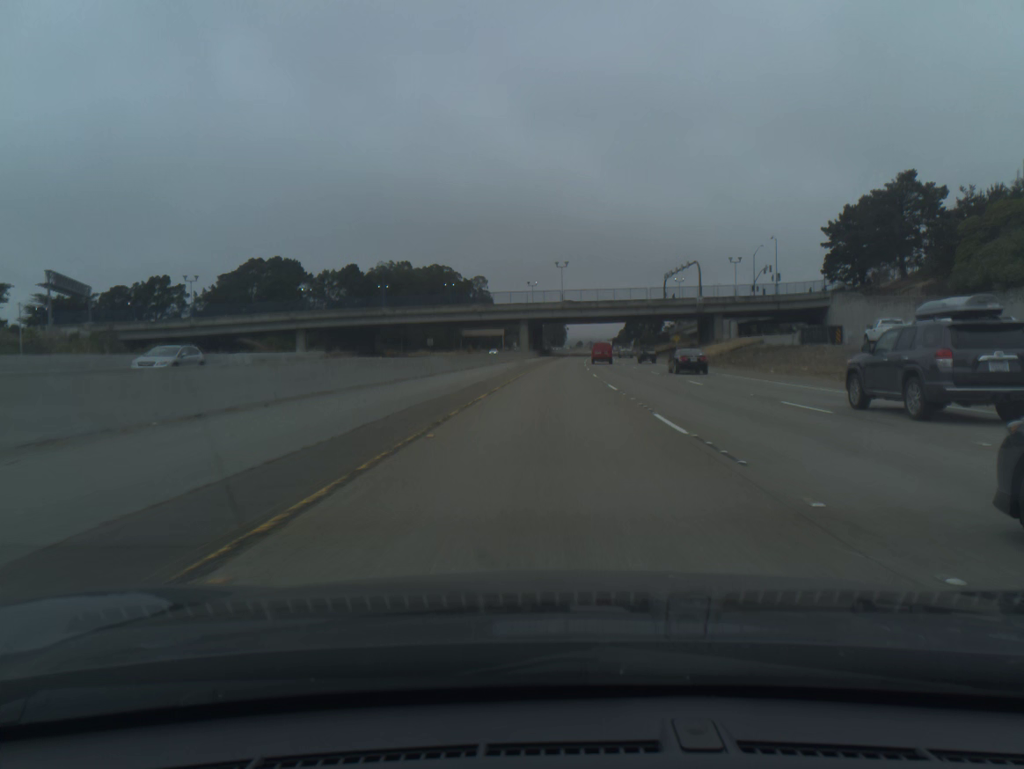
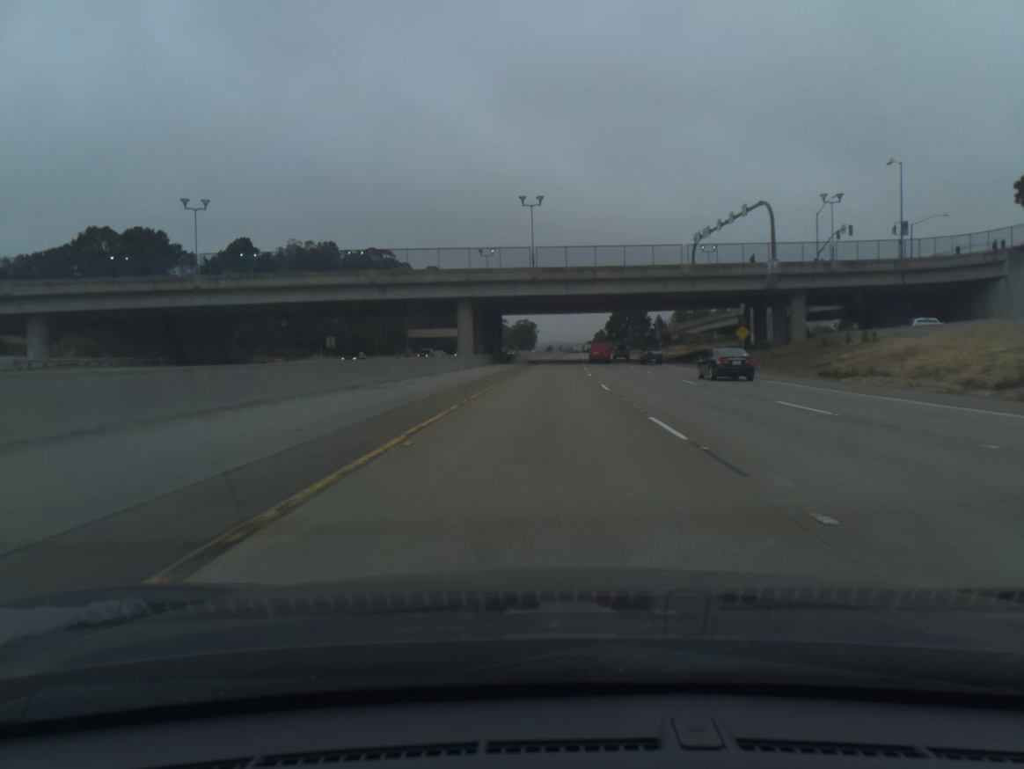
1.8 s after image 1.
(+1.4, +58.8) m; +2°
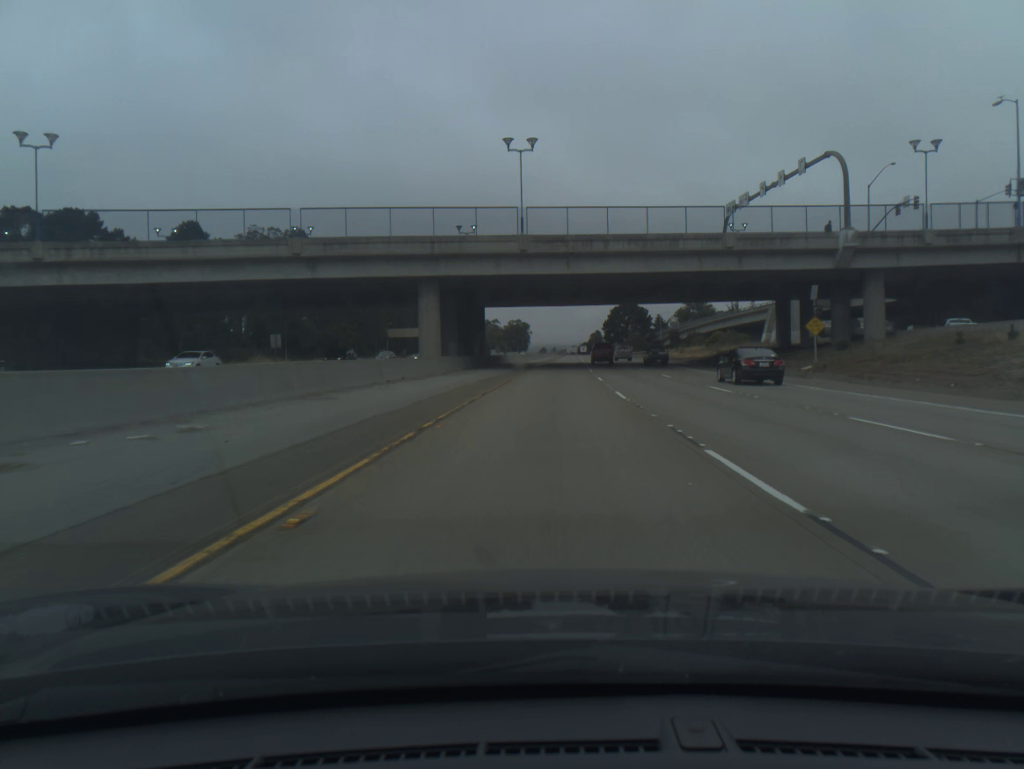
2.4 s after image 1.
(+0.1, +19.6) m; 0°
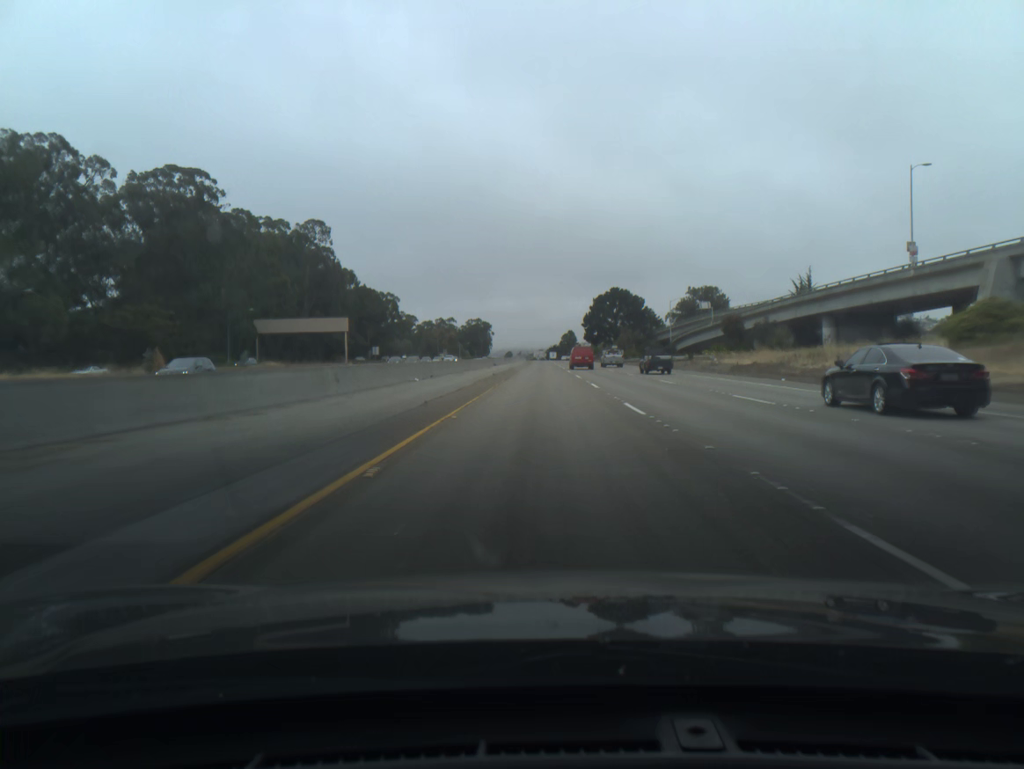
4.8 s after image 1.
(+2.1, +78.1) m; +3°
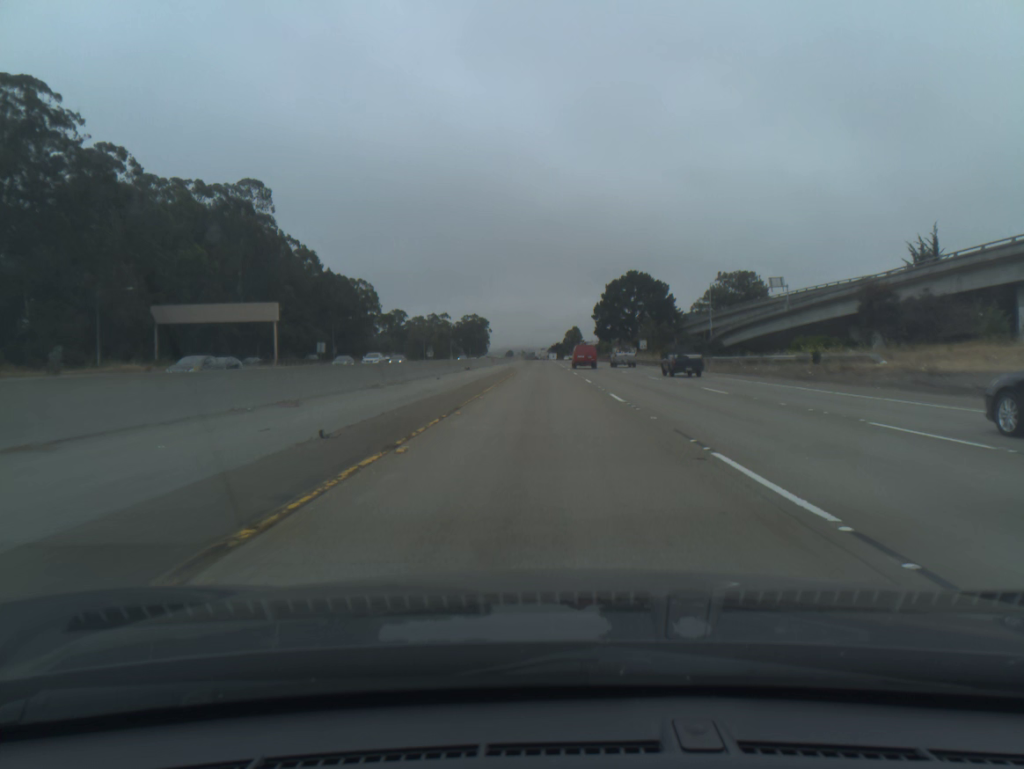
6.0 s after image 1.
(0.0, +39.2) m; 0°
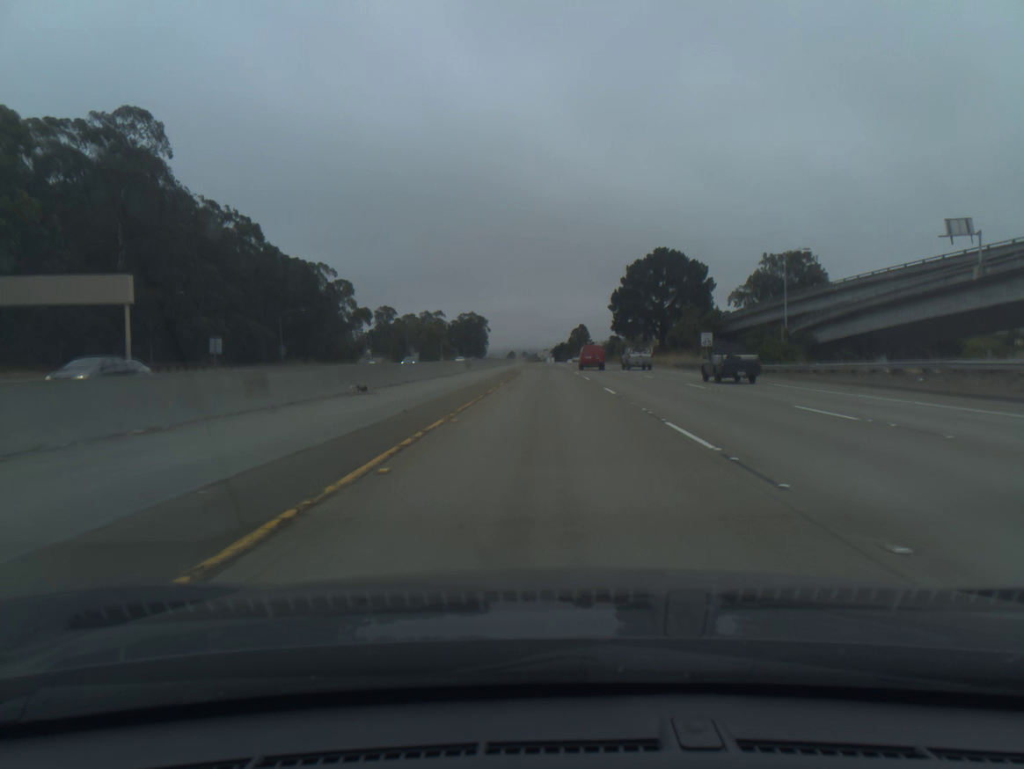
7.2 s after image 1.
(-0.1, +39.2) m; 0°
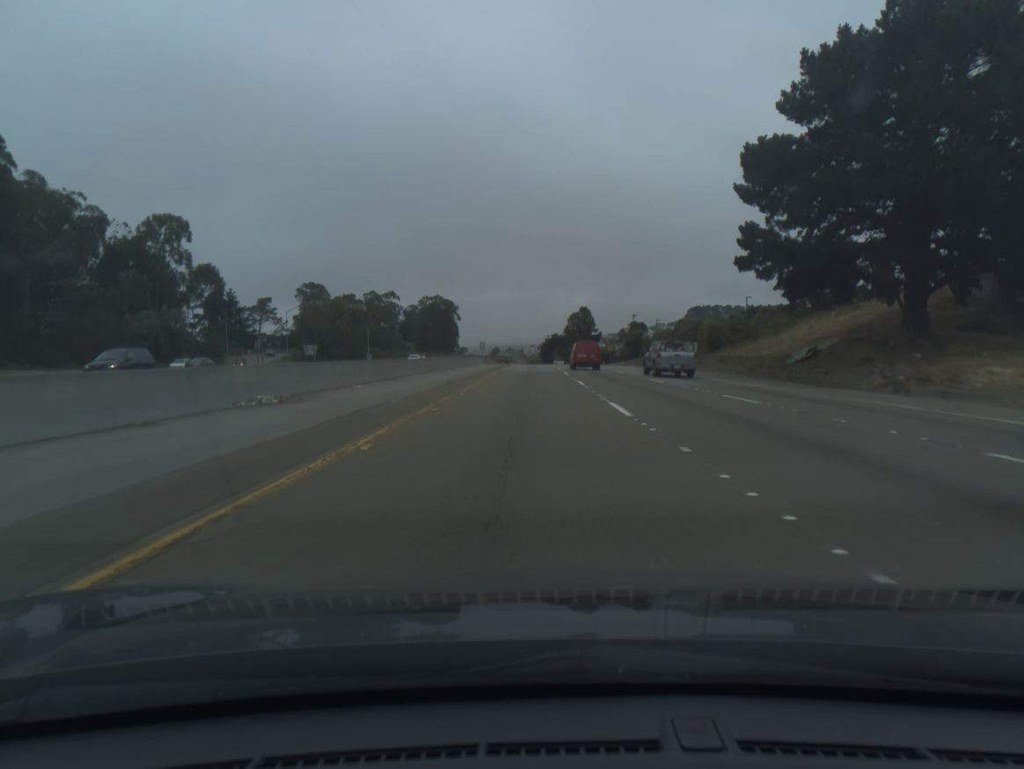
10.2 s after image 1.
(+0.6, +97.7) m; +1°
